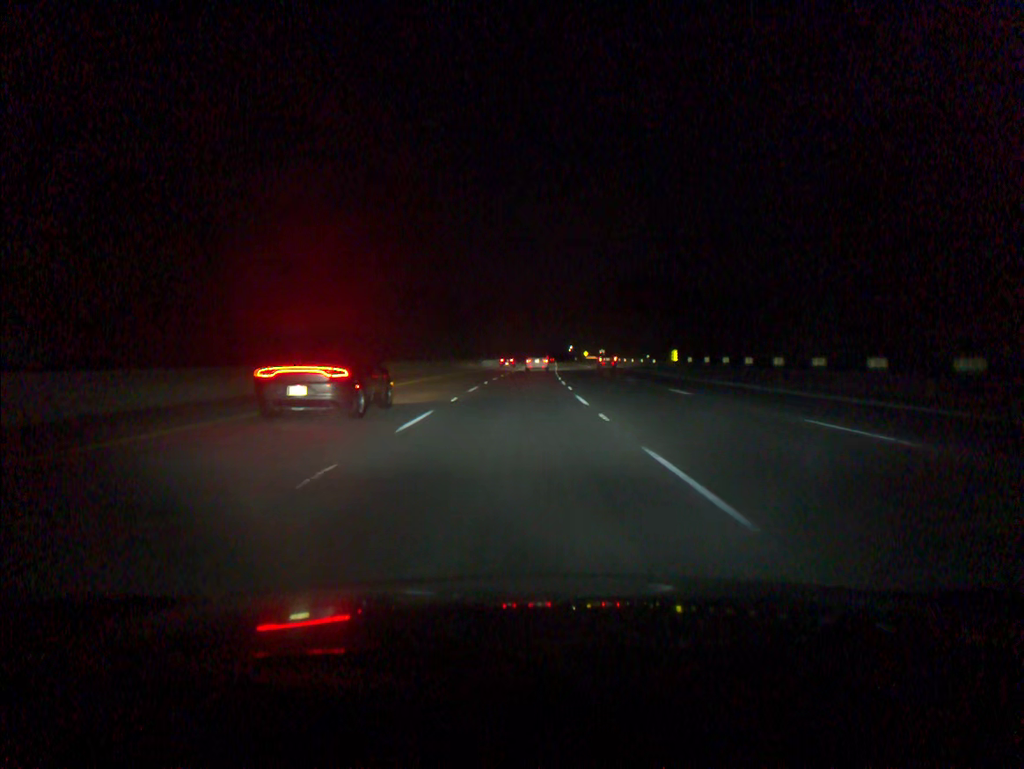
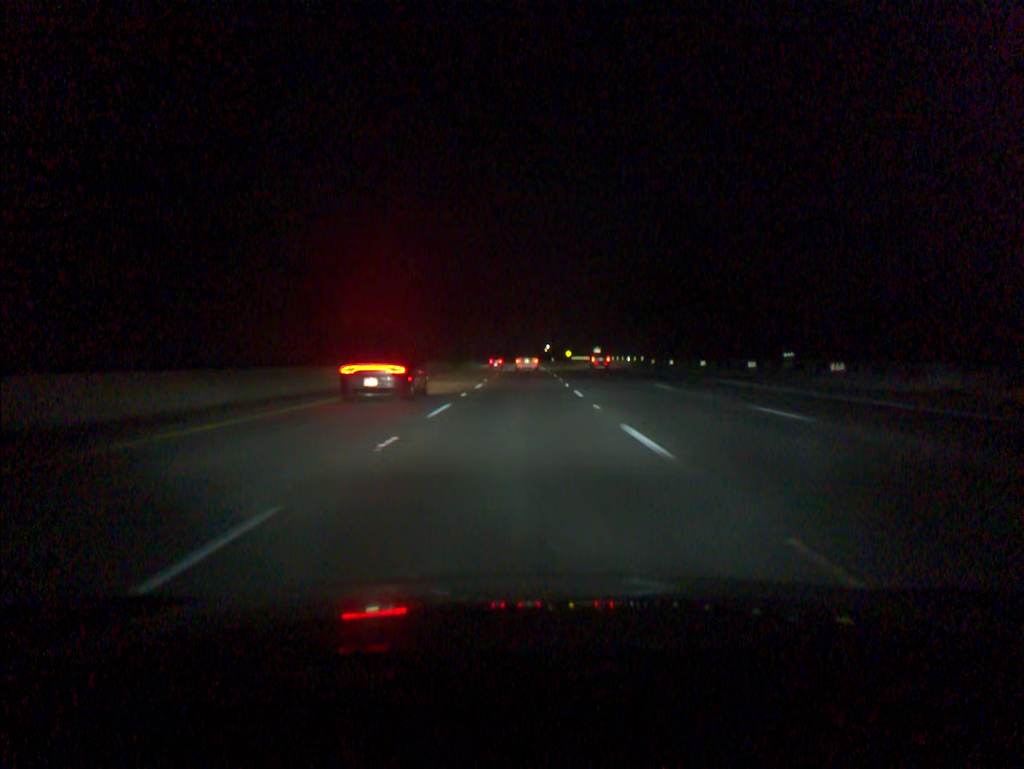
(+0.9, +55.0) m; +2°
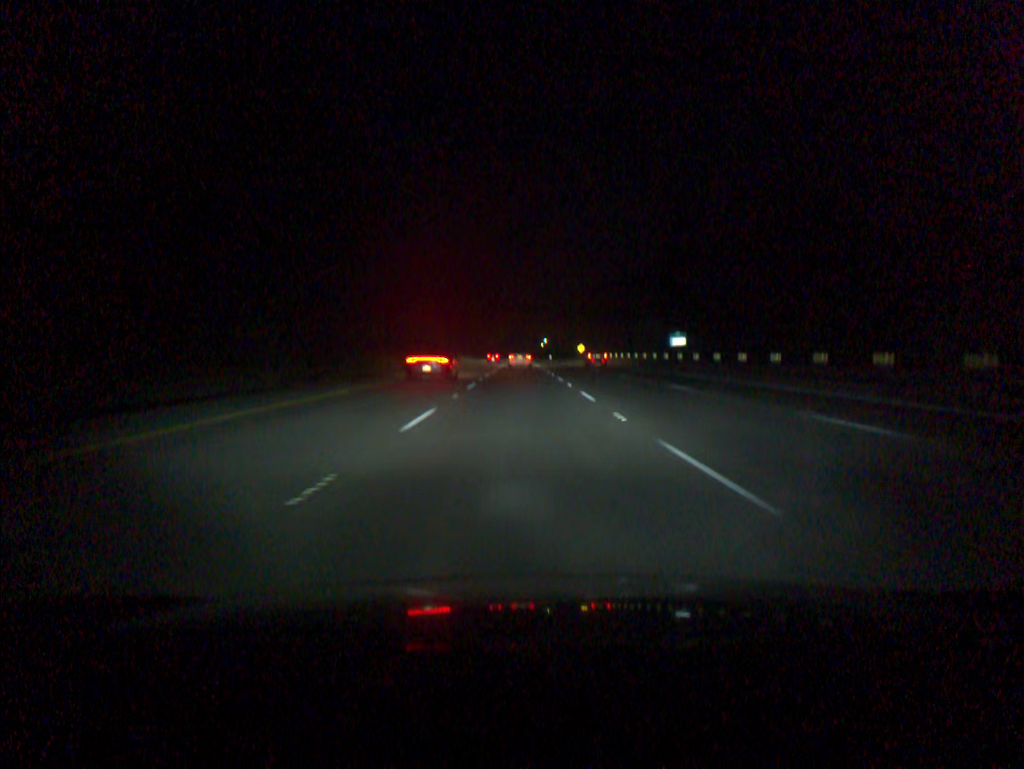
(+0.8, +91.6) m; +1°
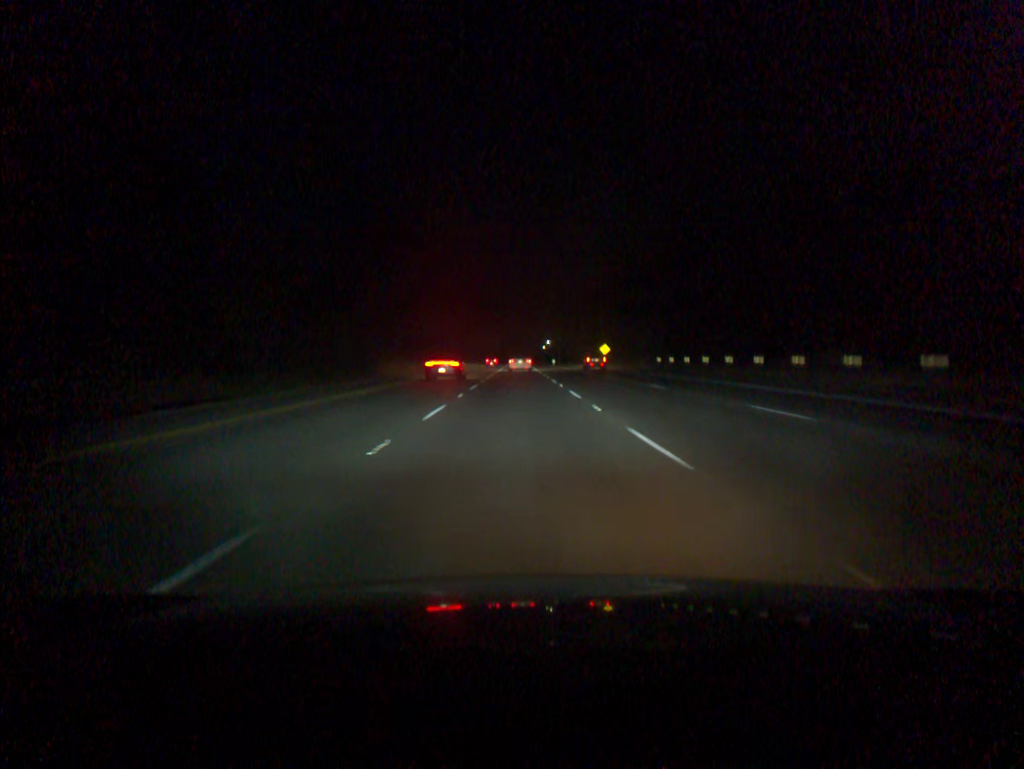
(+0.1, +55.0) m; 0°
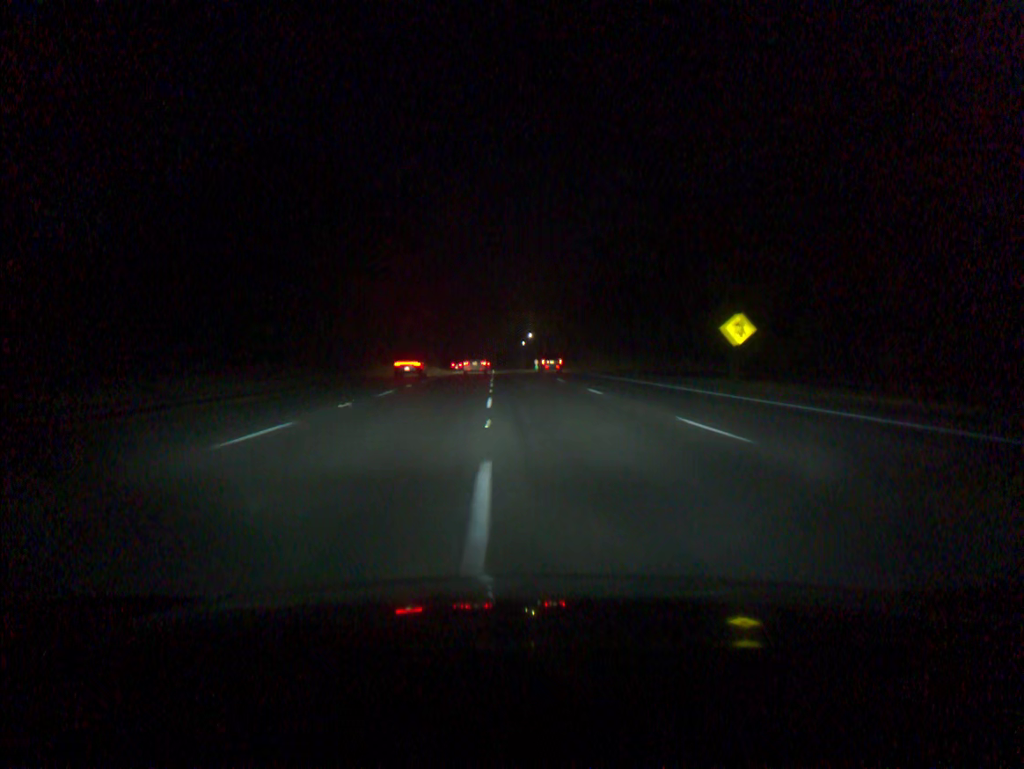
(+1.7, +91.6) m; +2°
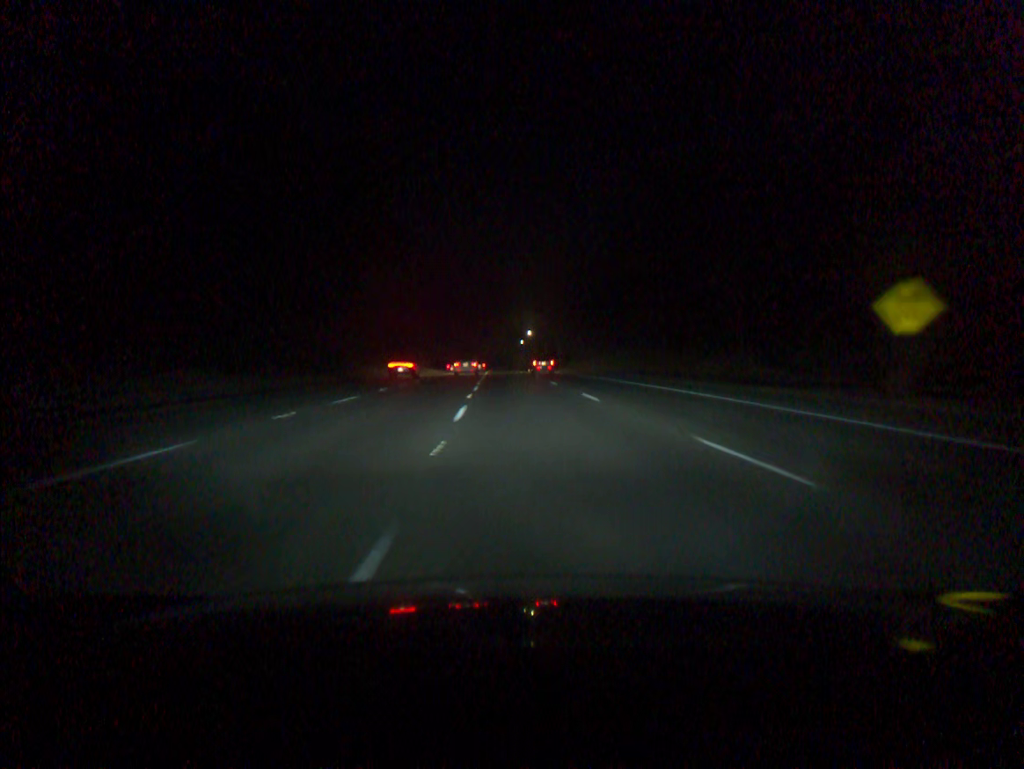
(0.0, +18.3) m; 0°
